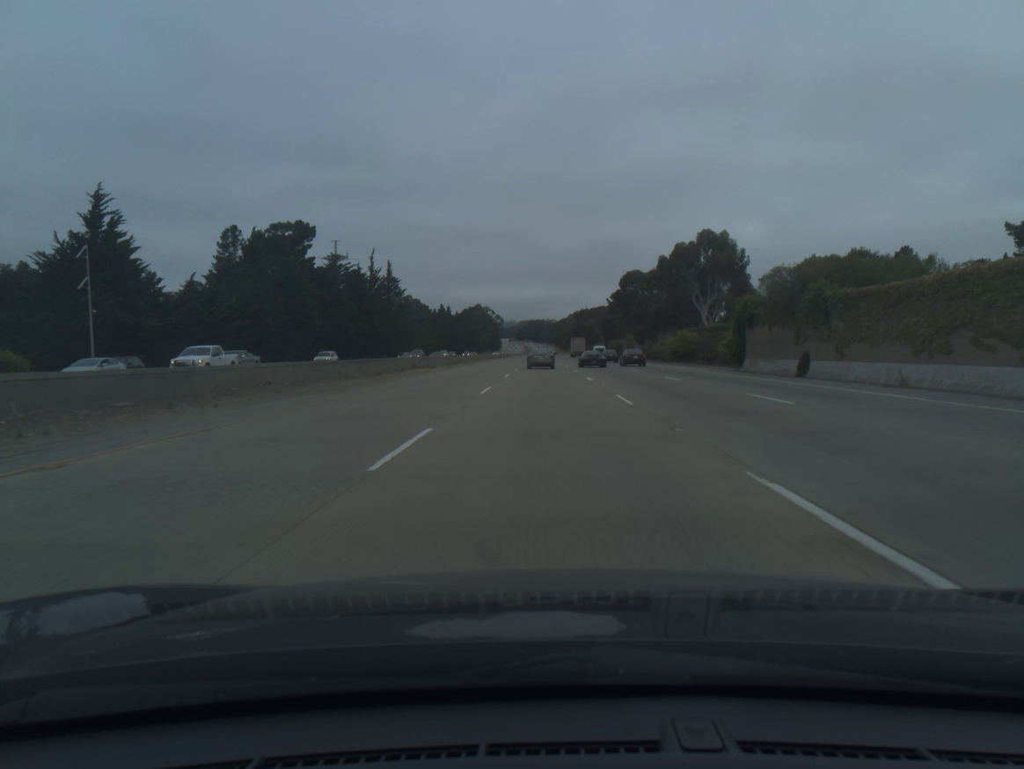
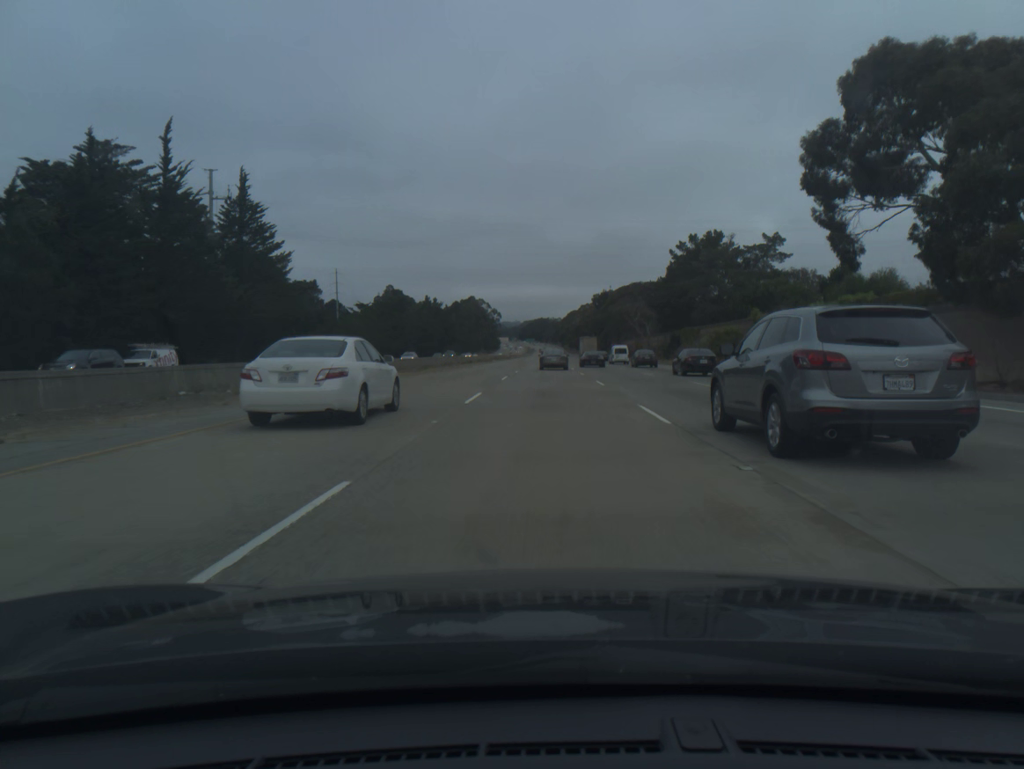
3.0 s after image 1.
(0.0, +92.9) m; 0°
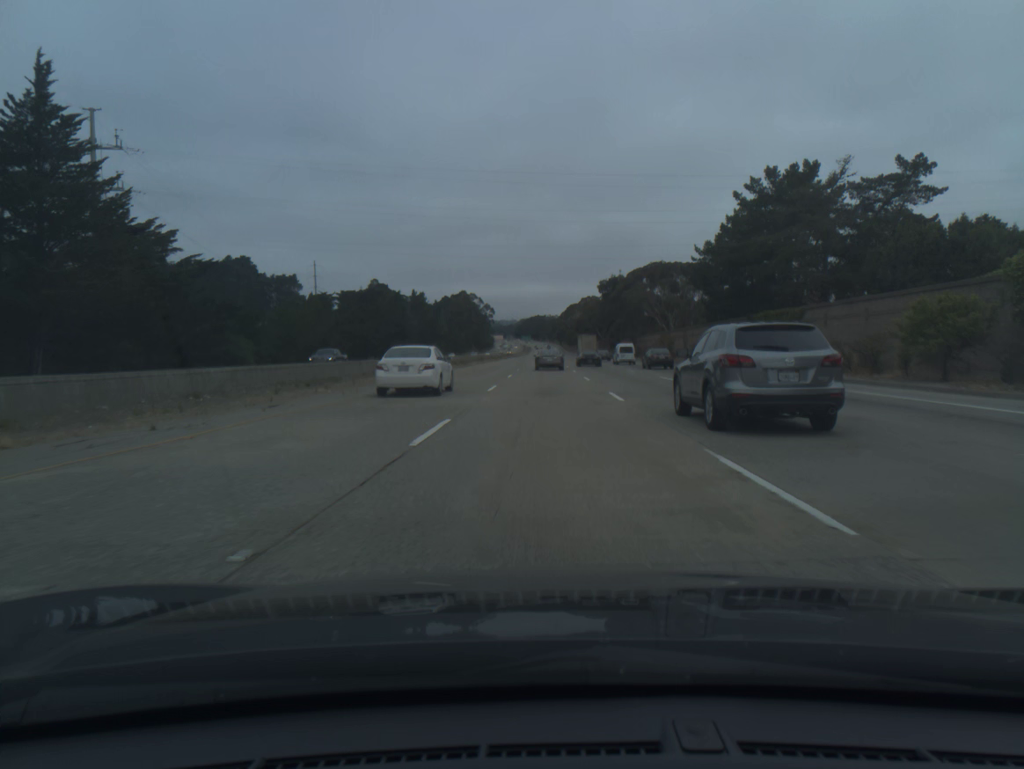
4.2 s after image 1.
(+0.1, +36.6) m; 0°
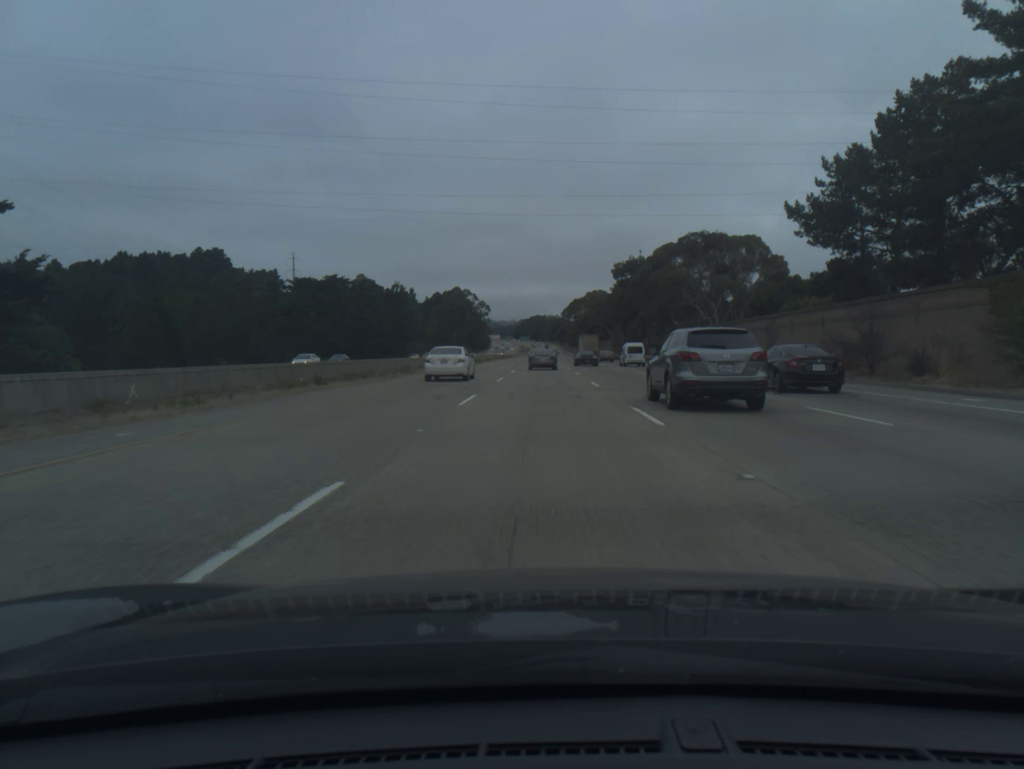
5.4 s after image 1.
(+0.1, +36.4) m; 0°
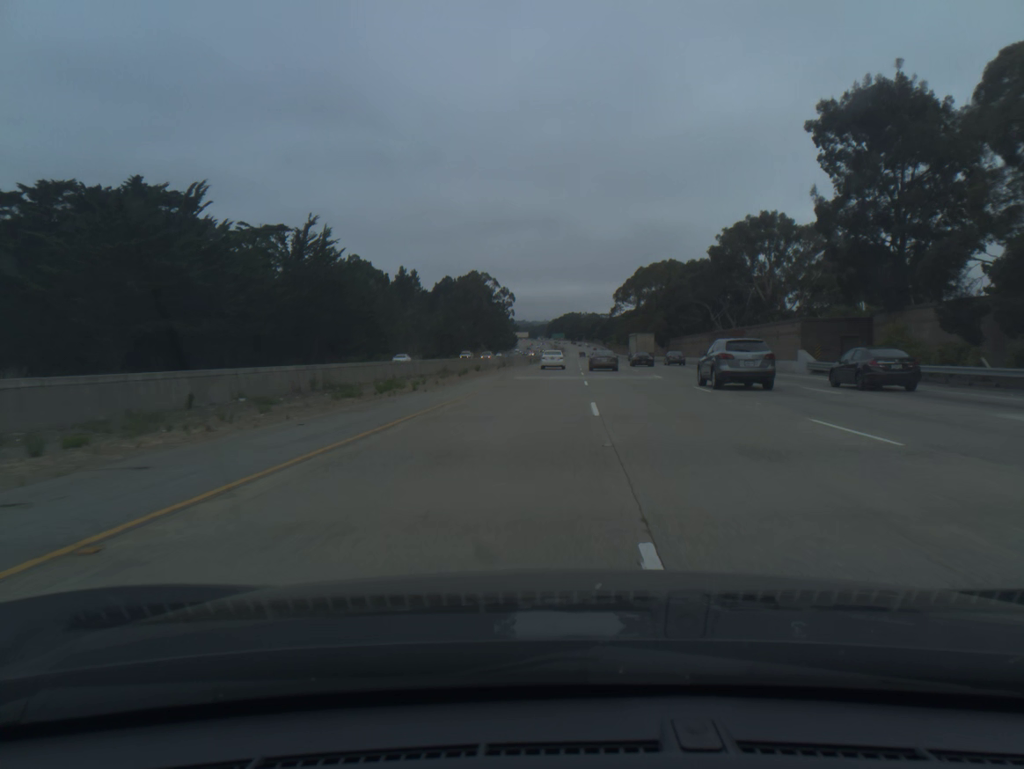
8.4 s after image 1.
(-2.4, +90.2) m; -2°
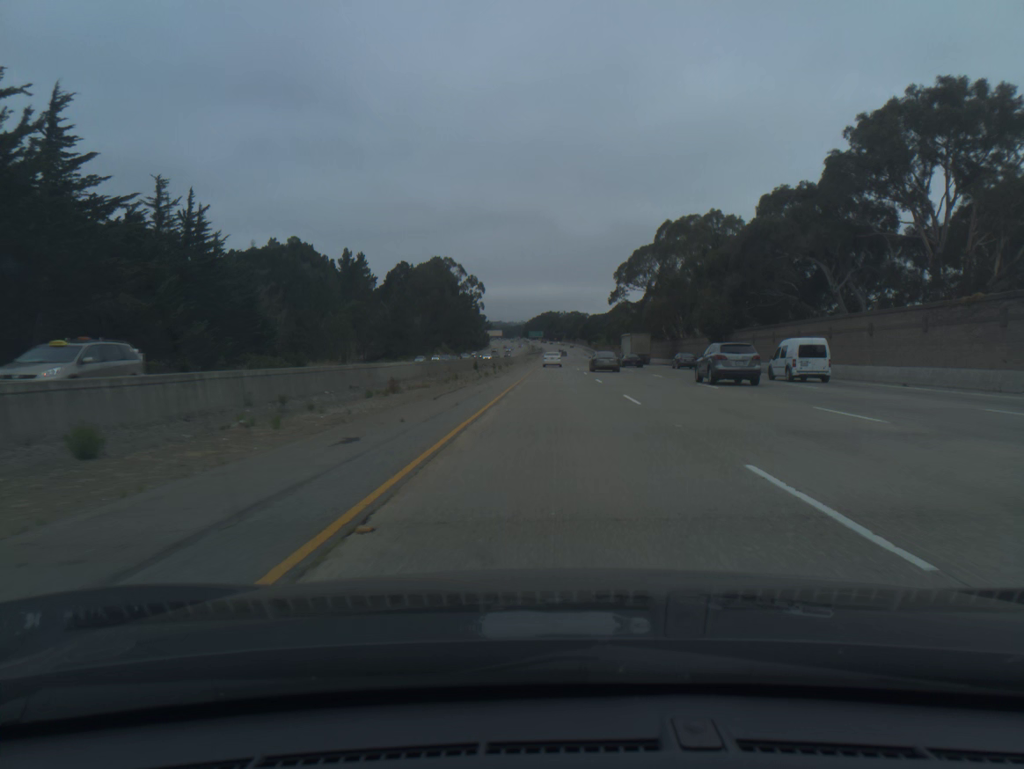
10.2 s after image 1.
(+0.5, +54.5) m; +2°
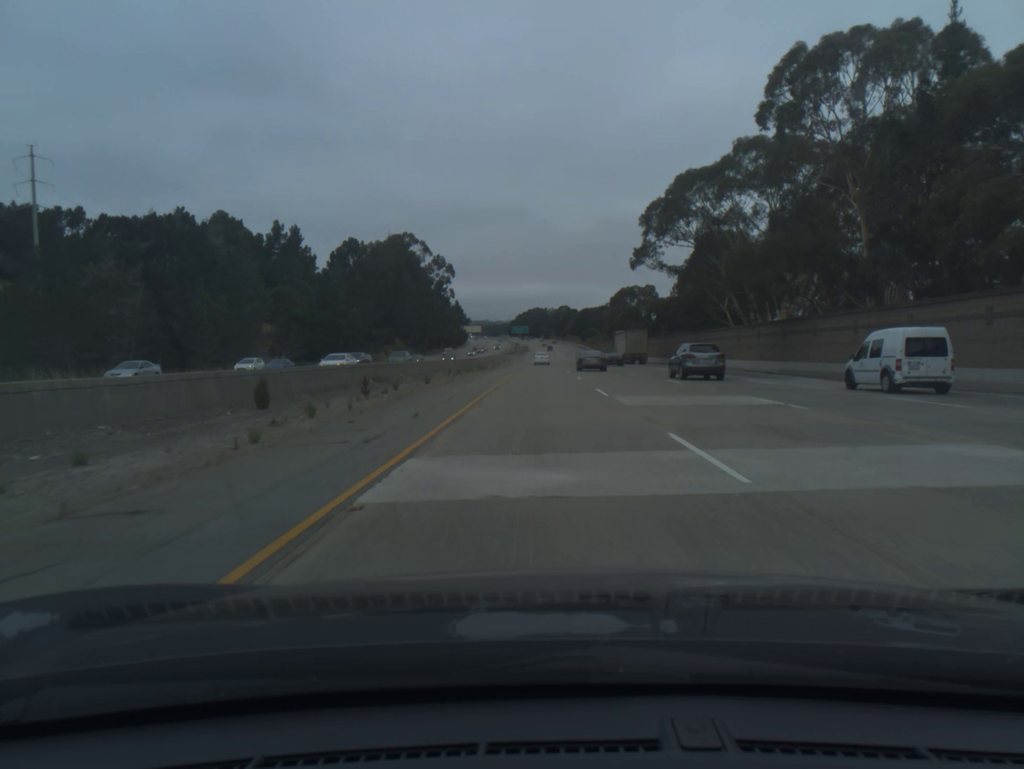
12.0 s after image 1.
(+0.9, +55.4) m; +1°
